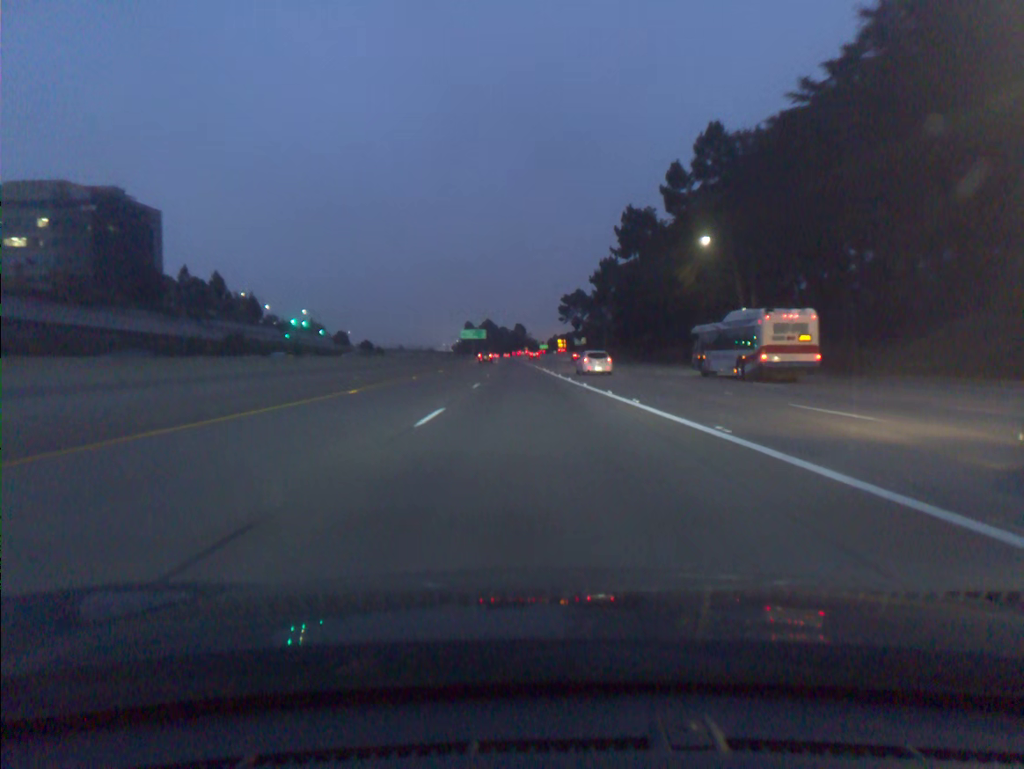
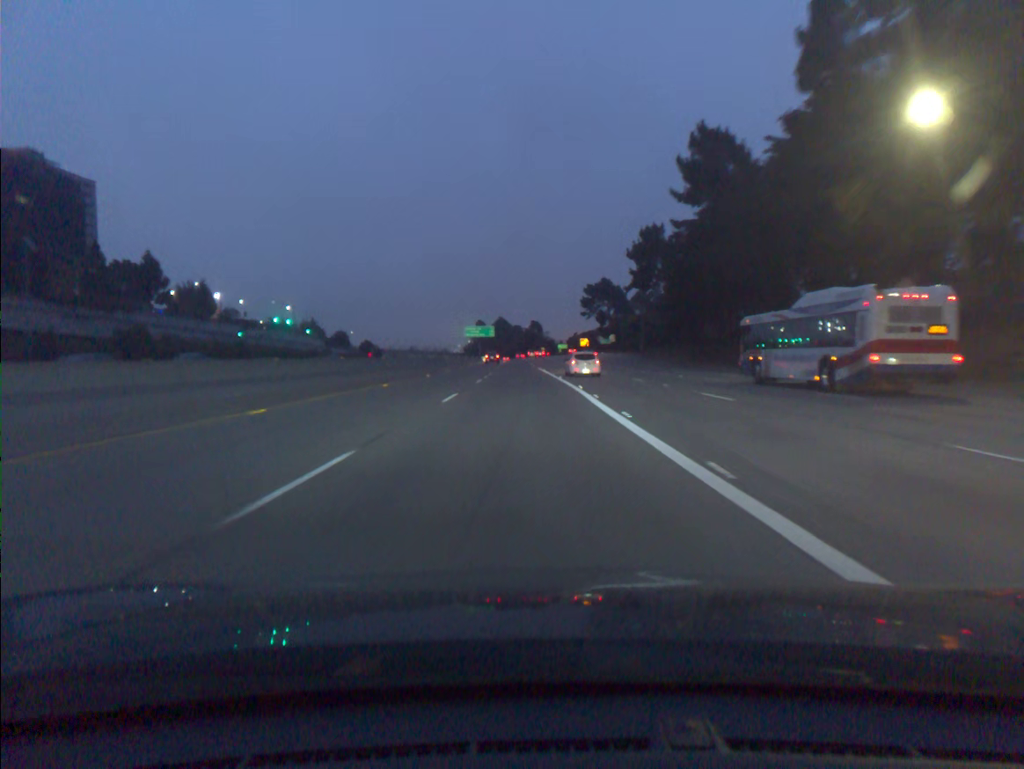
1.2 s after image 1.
(-0.3, +36.7) m; -1°
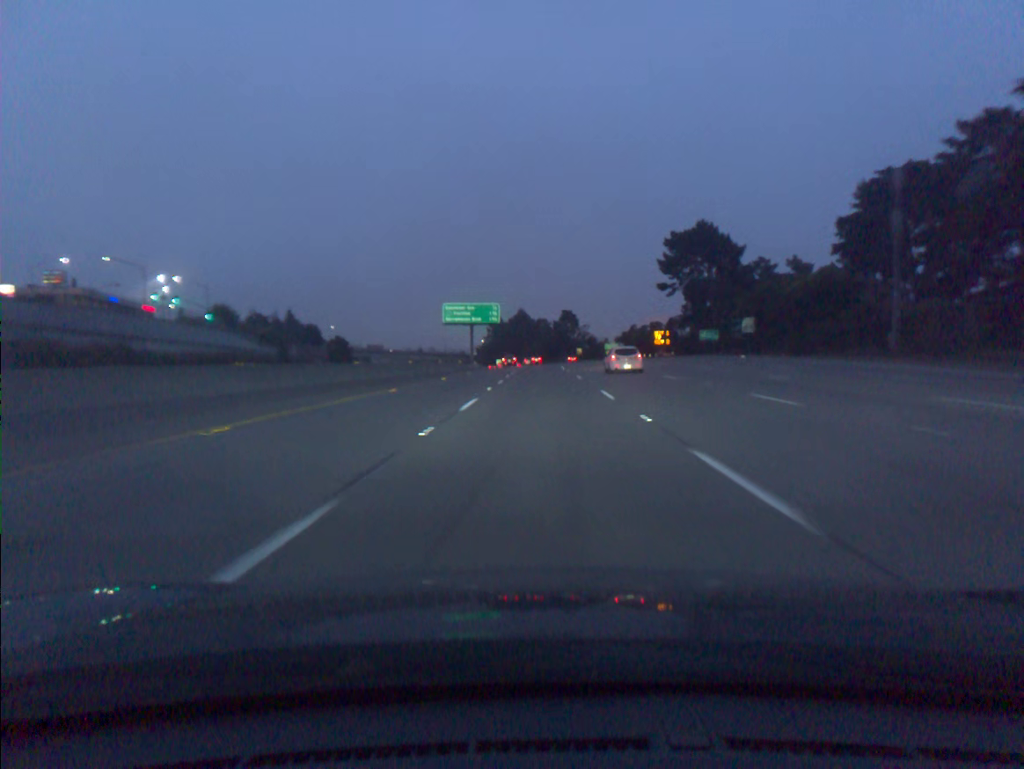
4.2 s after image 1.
(-2.4, +91.6) m; -2°
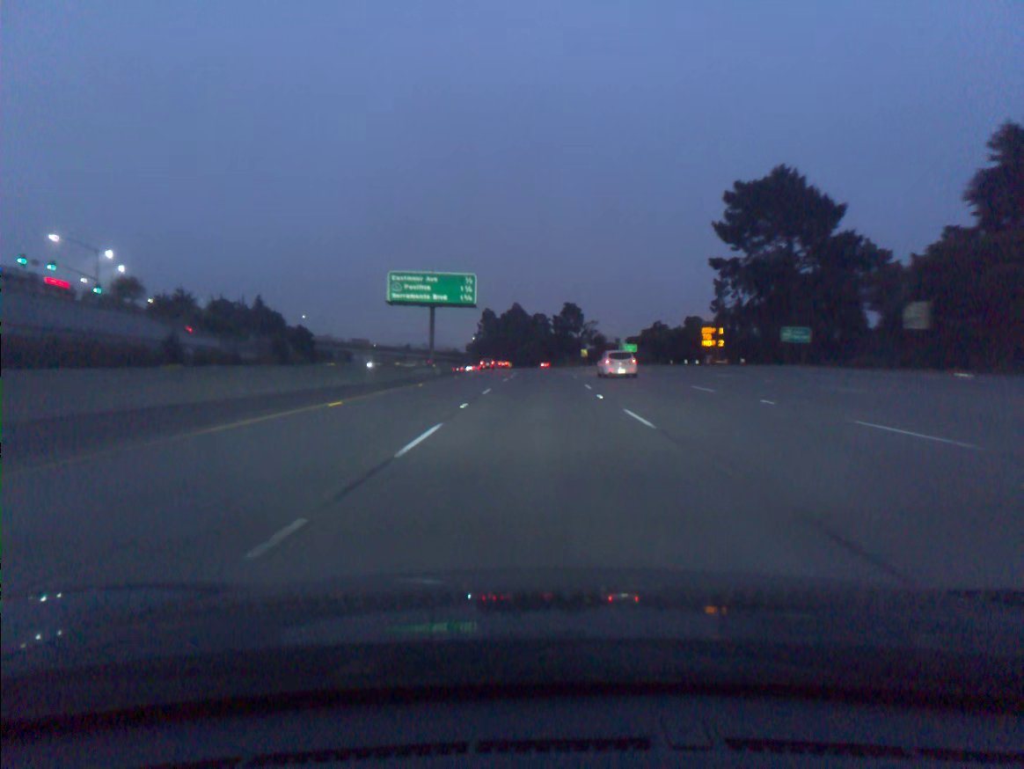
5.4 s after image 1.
(+0.1, +36.5) m; 0°
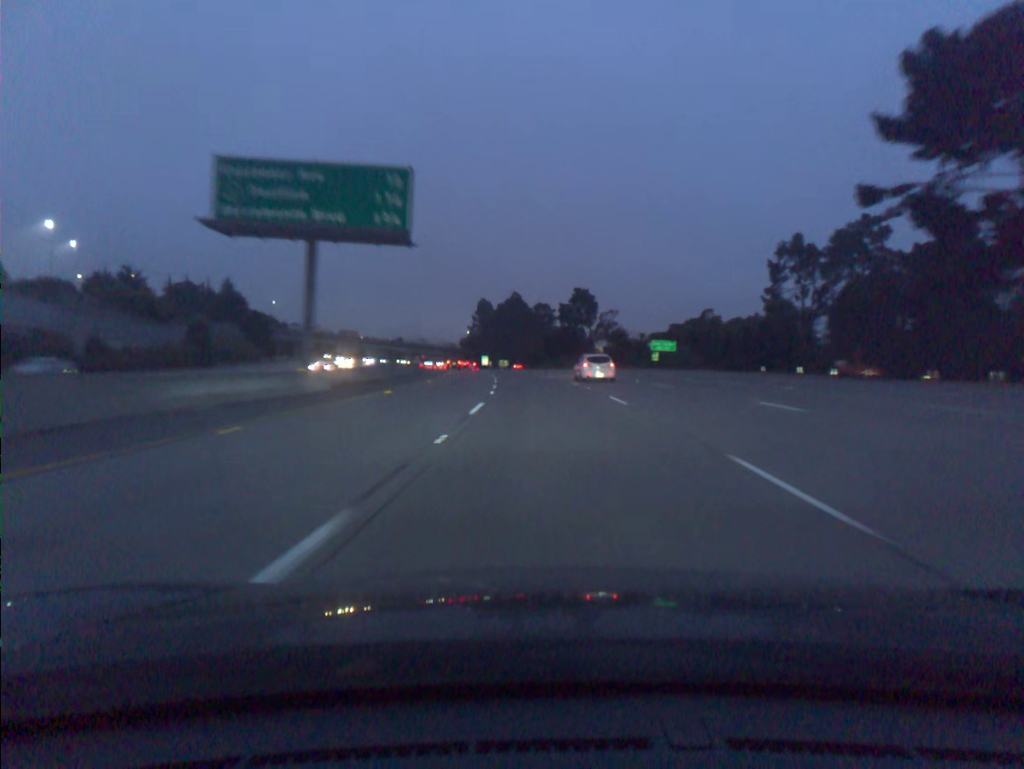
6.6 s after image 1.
(0.0, +36.4) m; 0°
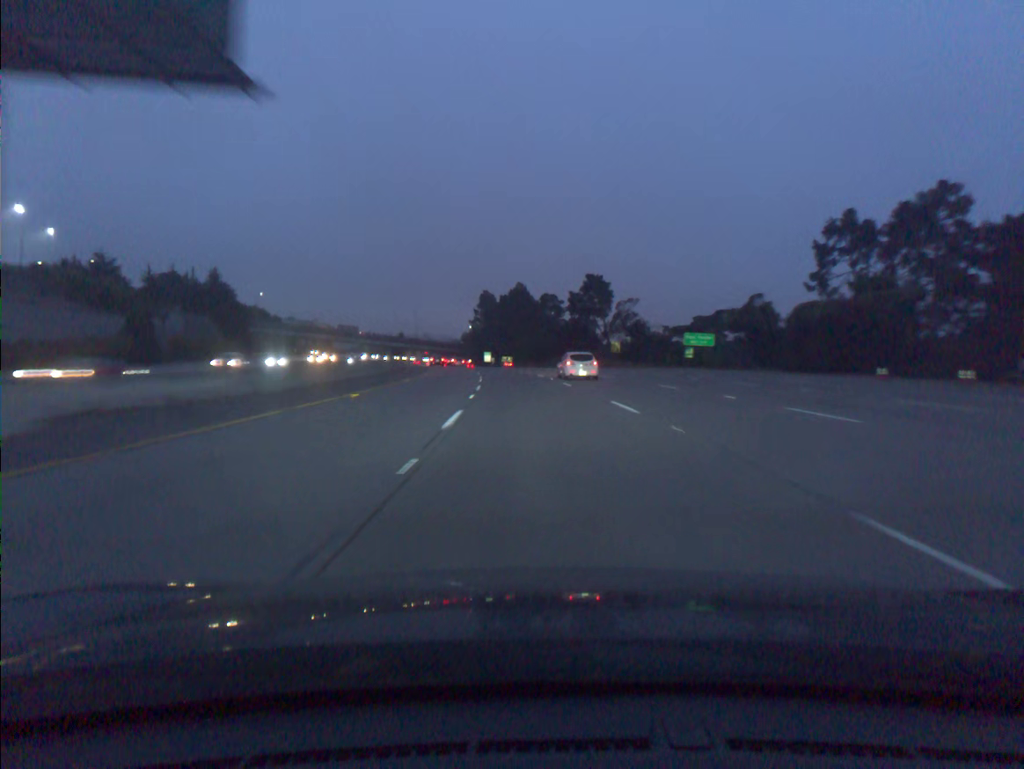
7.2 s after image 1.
(0.0, +18.2) m; 0°
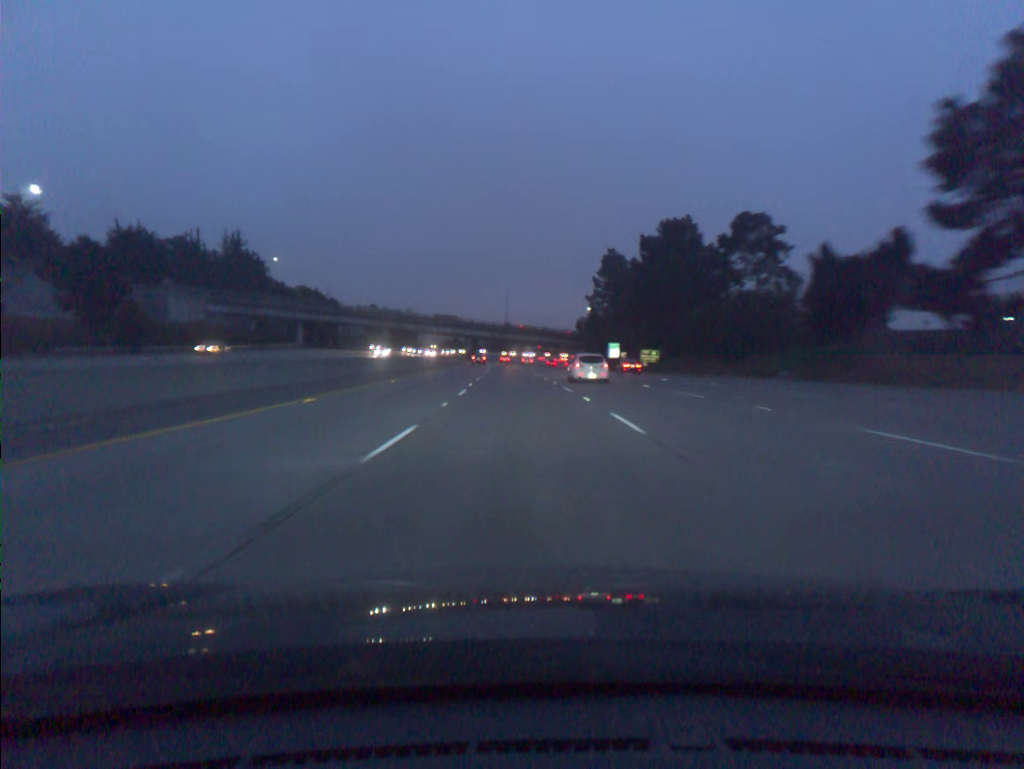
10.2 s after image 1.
(-6.4, +91.6) m; -9°
